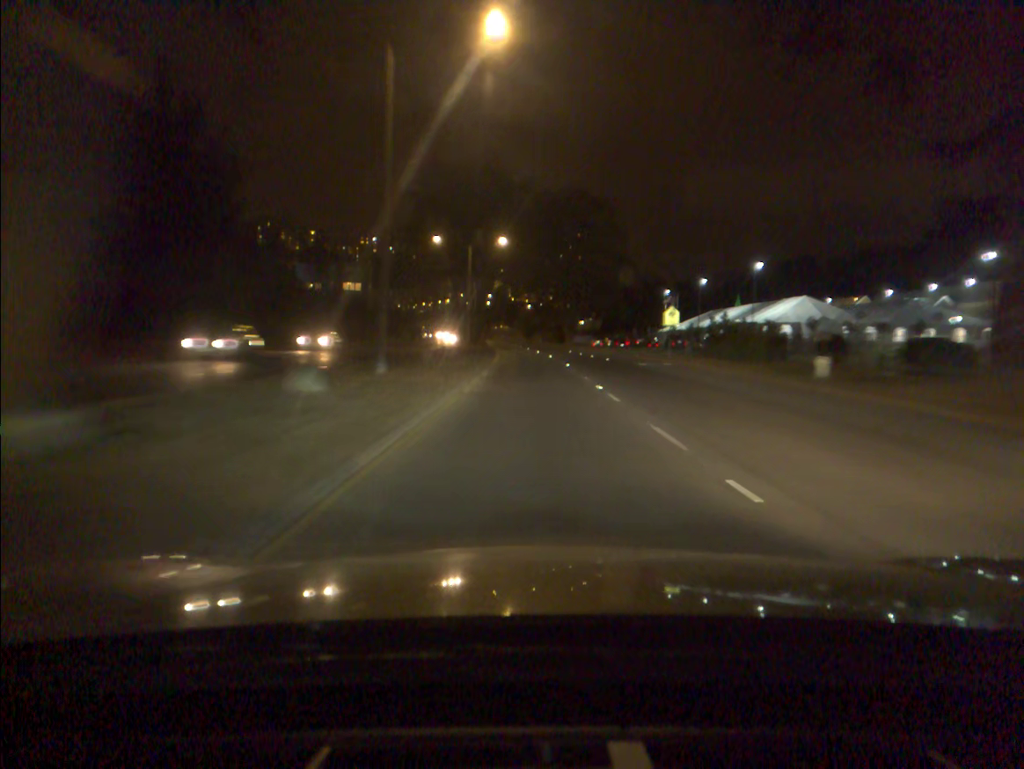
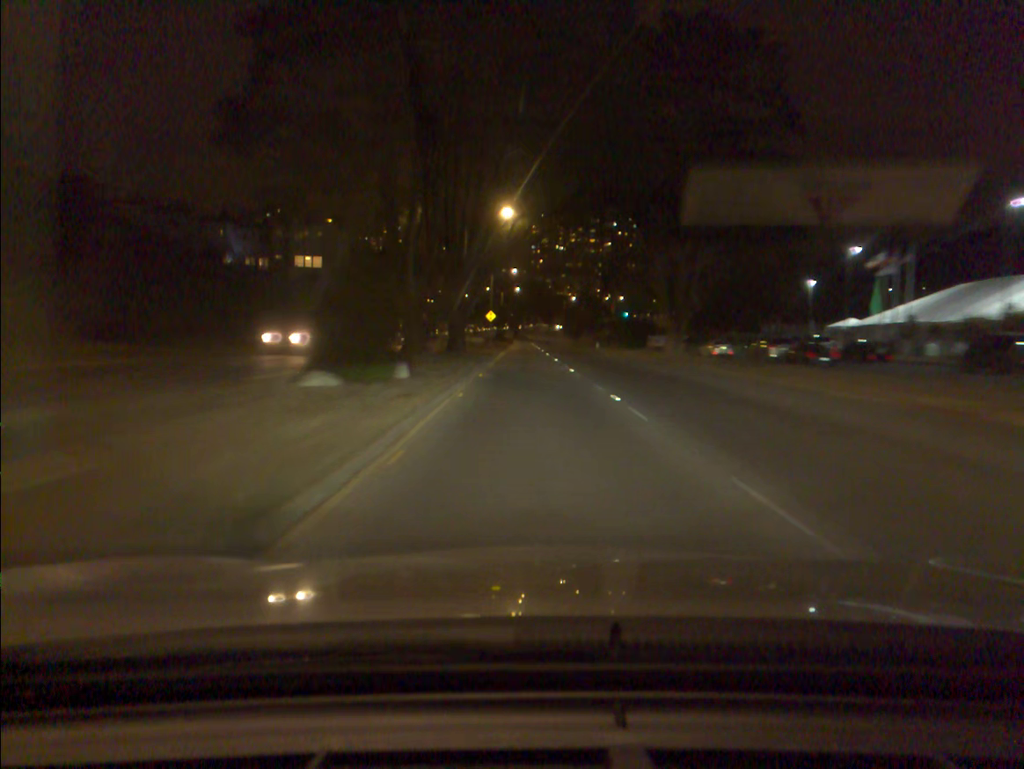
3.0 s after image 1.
(-1.2, +62.4) m; -3°
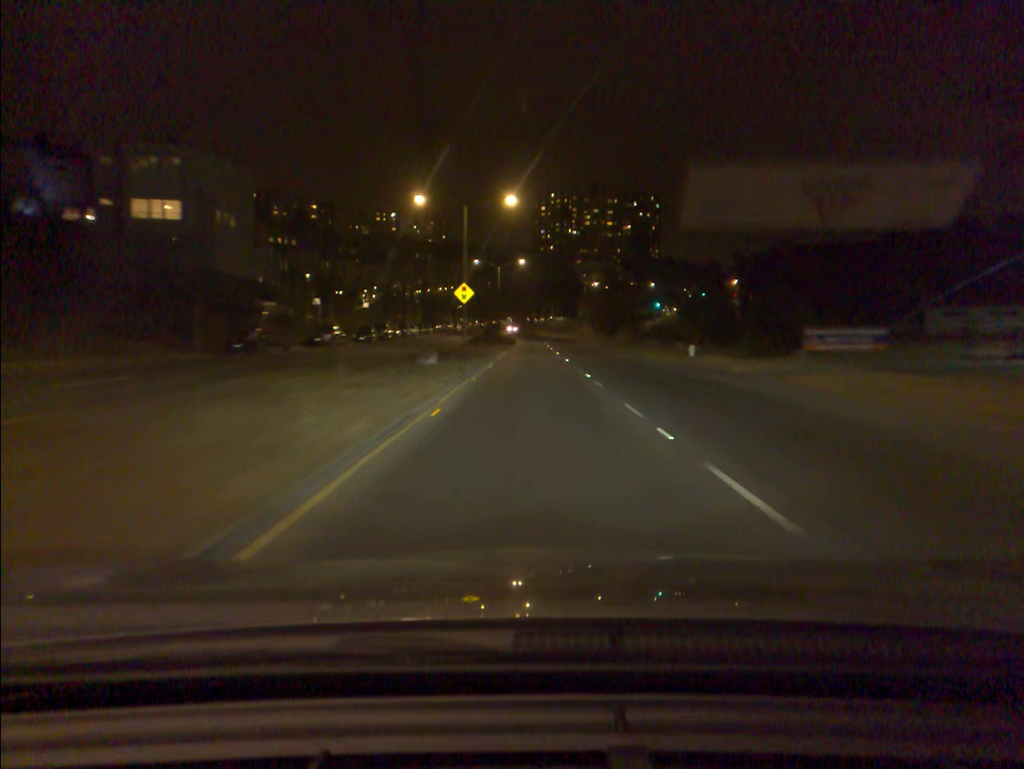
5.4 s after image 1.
(-0.2, +50.4) m; 0°
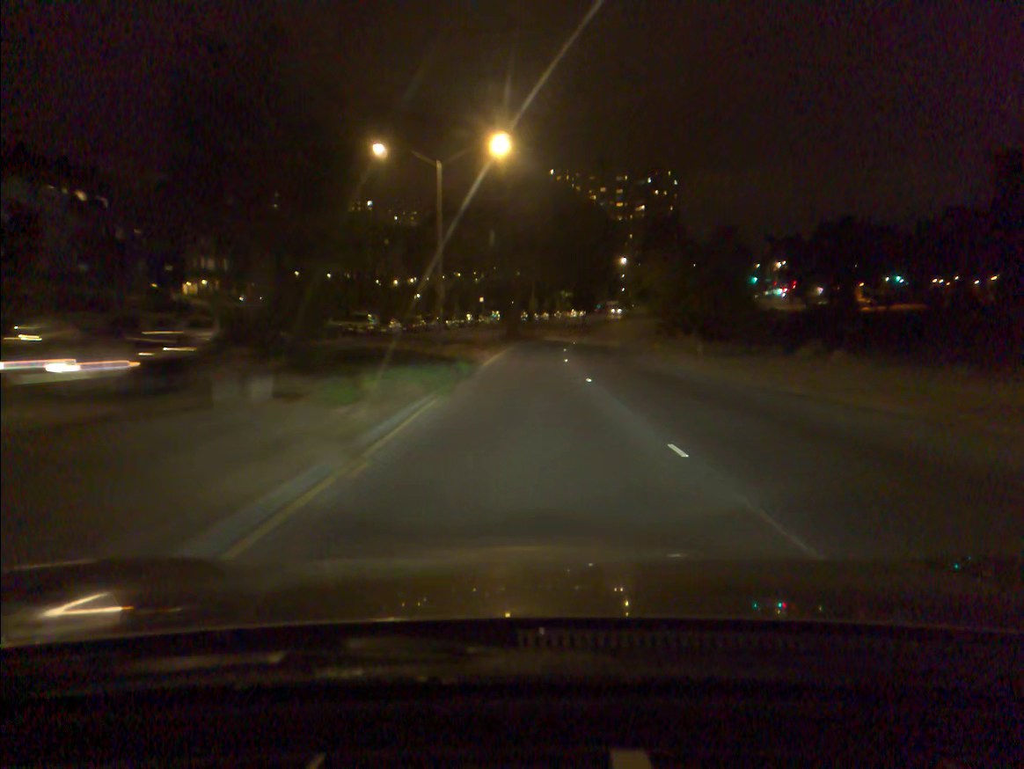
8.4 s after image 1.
(+0.1, +60.0) m; 0°
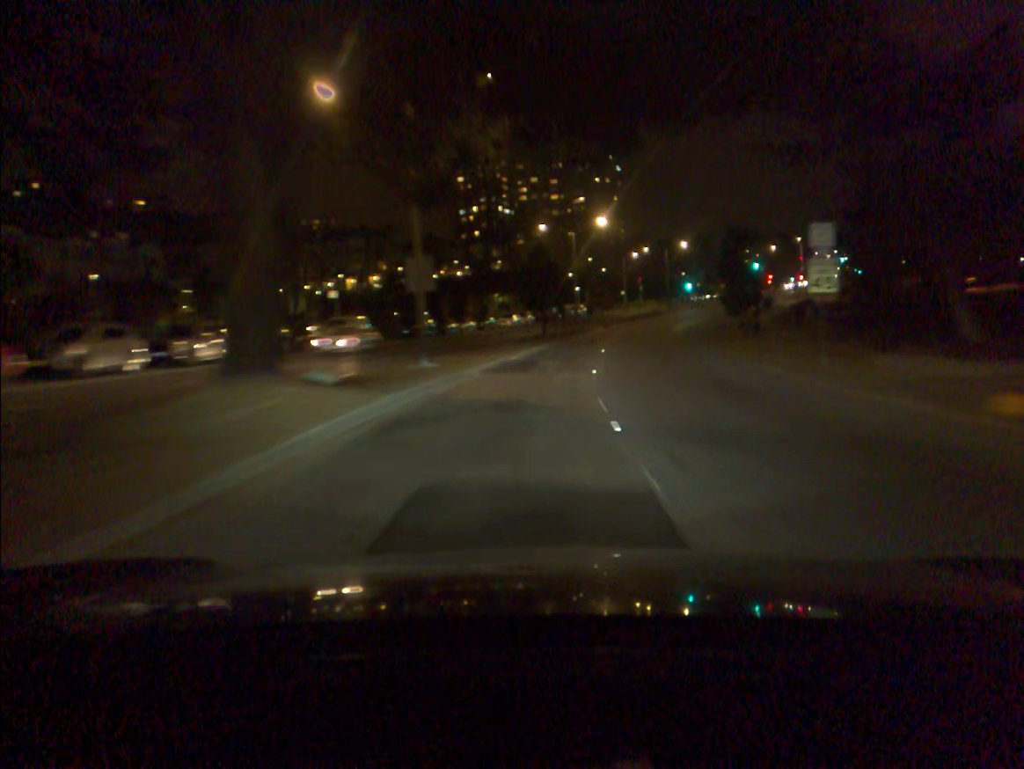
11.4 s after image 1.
(+1.5, +56.3) m; +5°
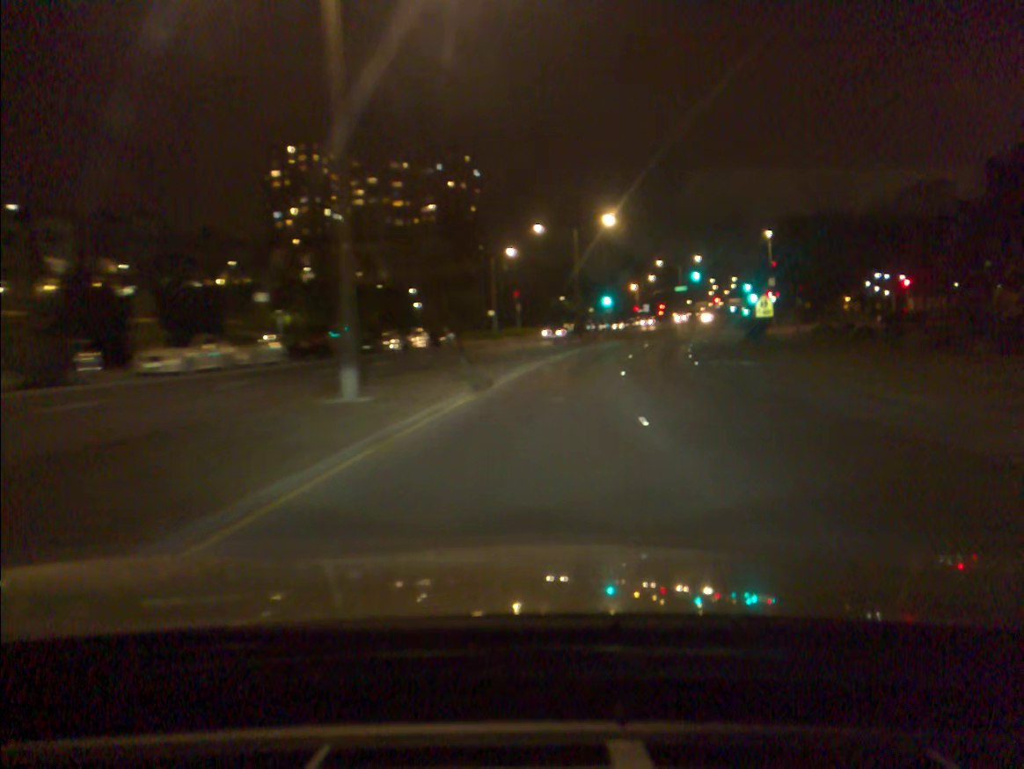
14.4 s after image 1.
(+4.7, +56.1) m; +10°
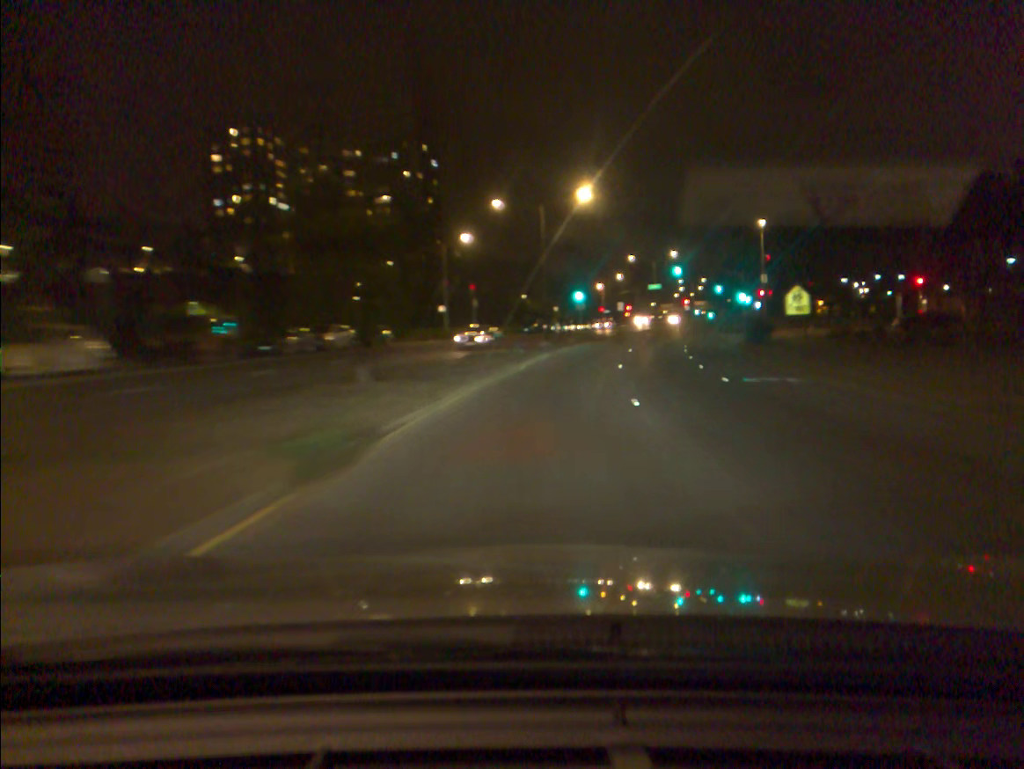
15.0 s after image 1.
(+0.3, +11.7) m; +3°
